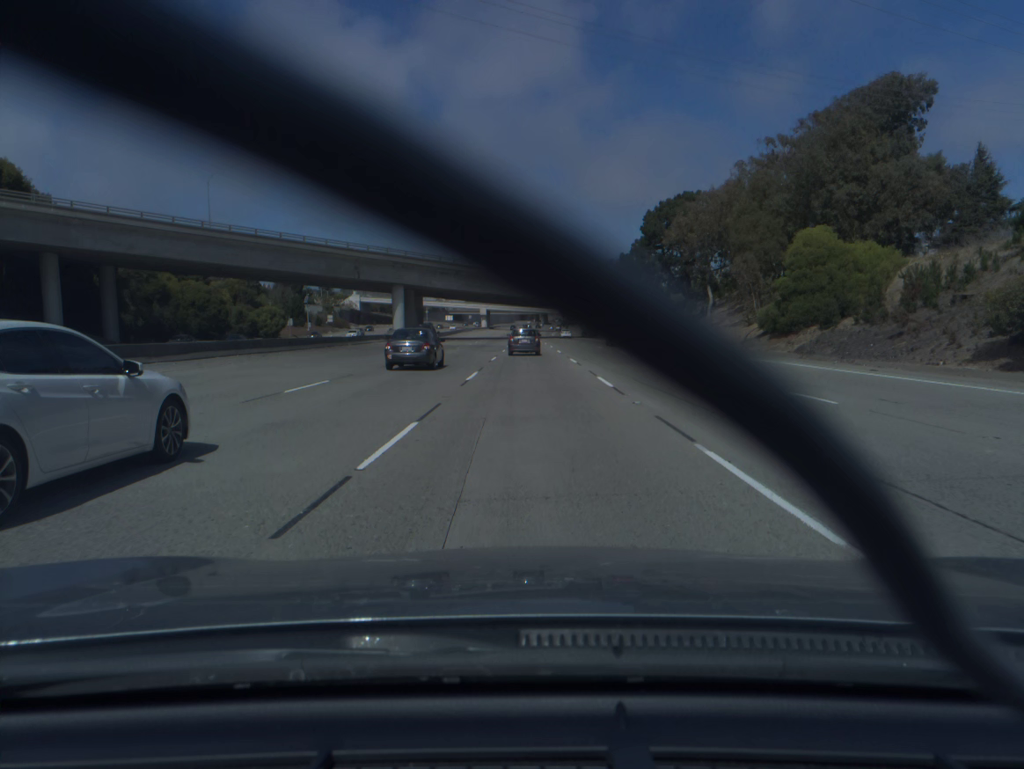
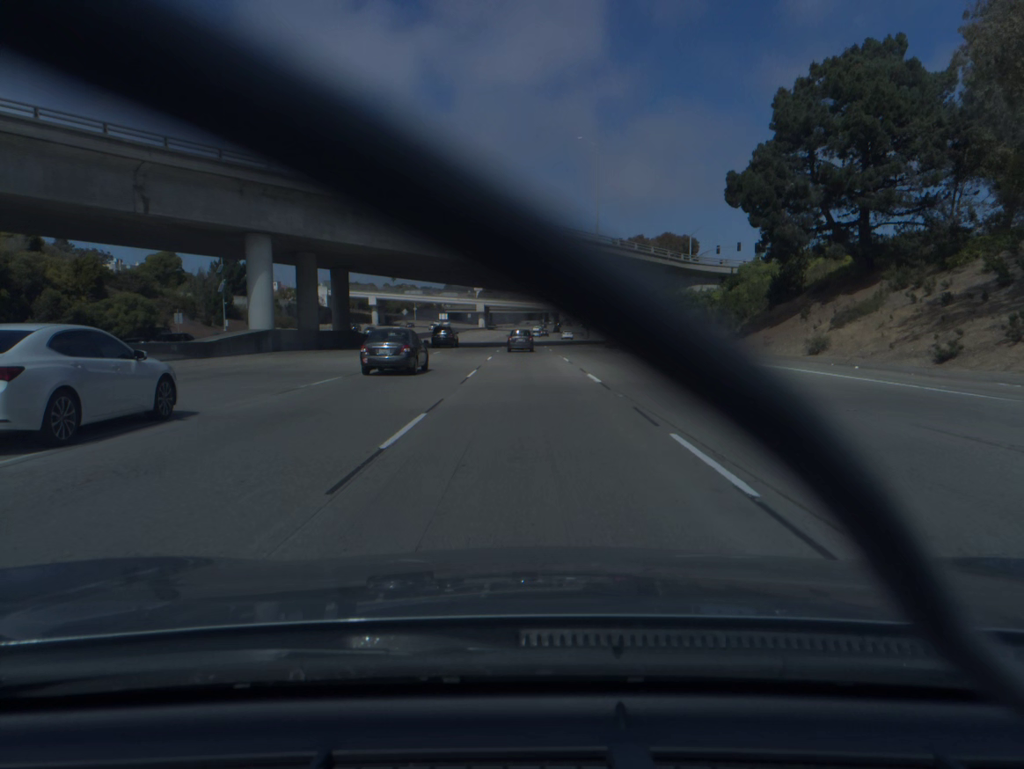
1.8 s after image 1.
(-0.2, +55.2) m; -1°
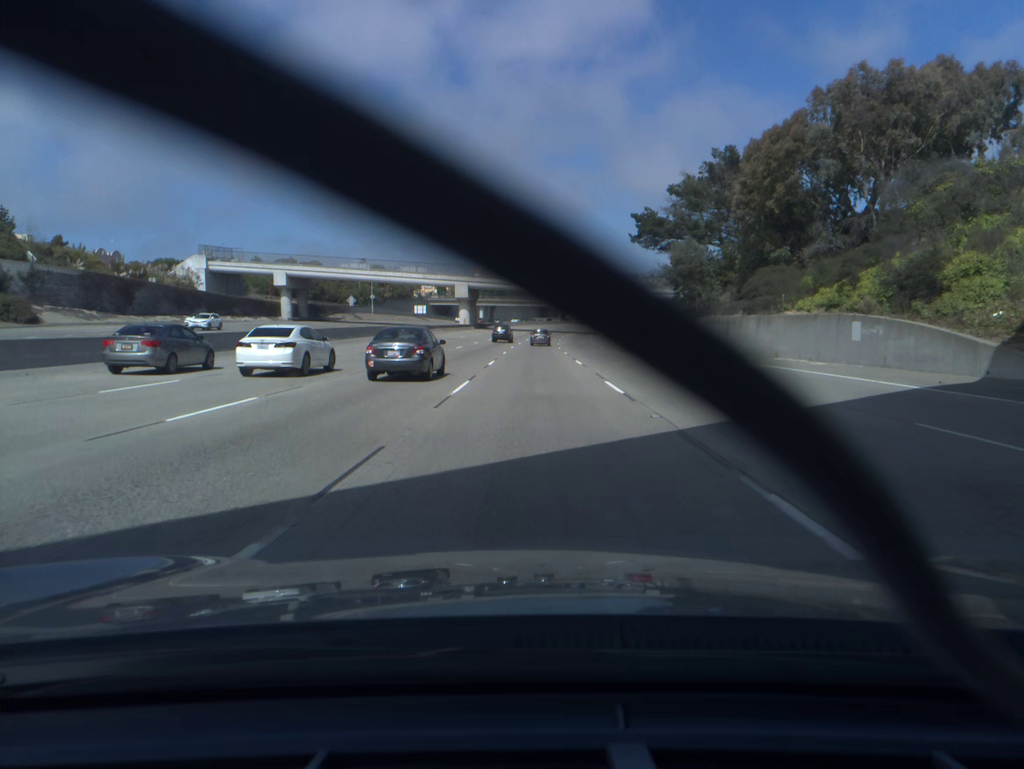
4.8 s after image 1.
(-1.1, +92.1) m; -1°
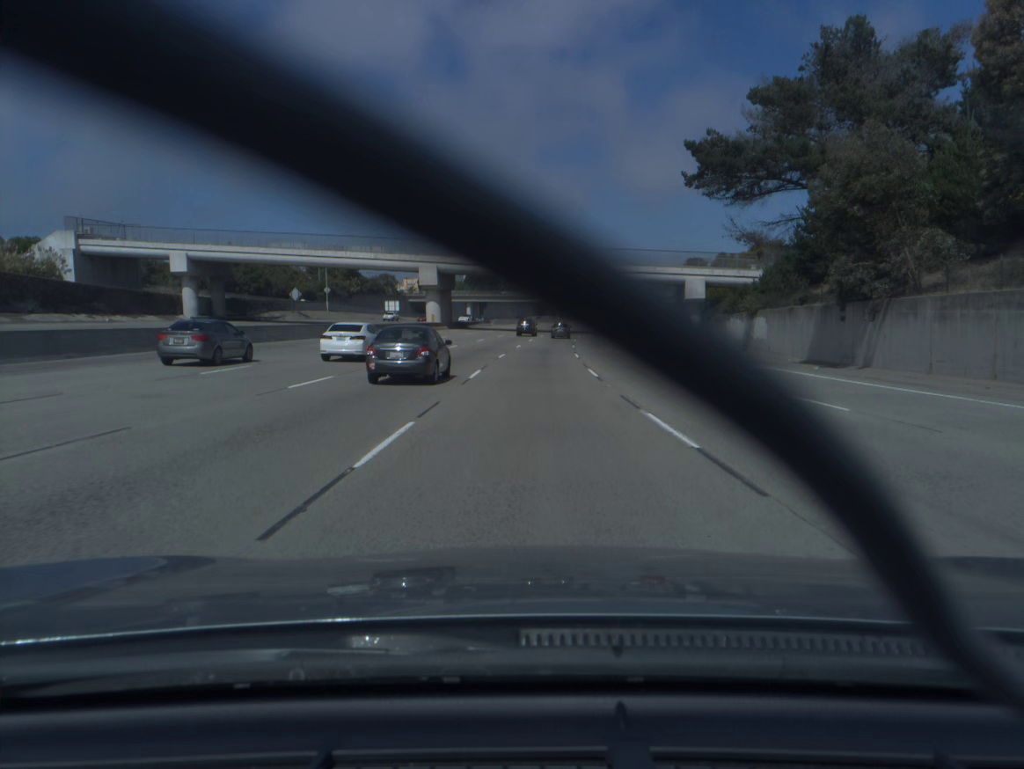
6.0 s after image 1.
(+0.1, +37.2) m; 0°
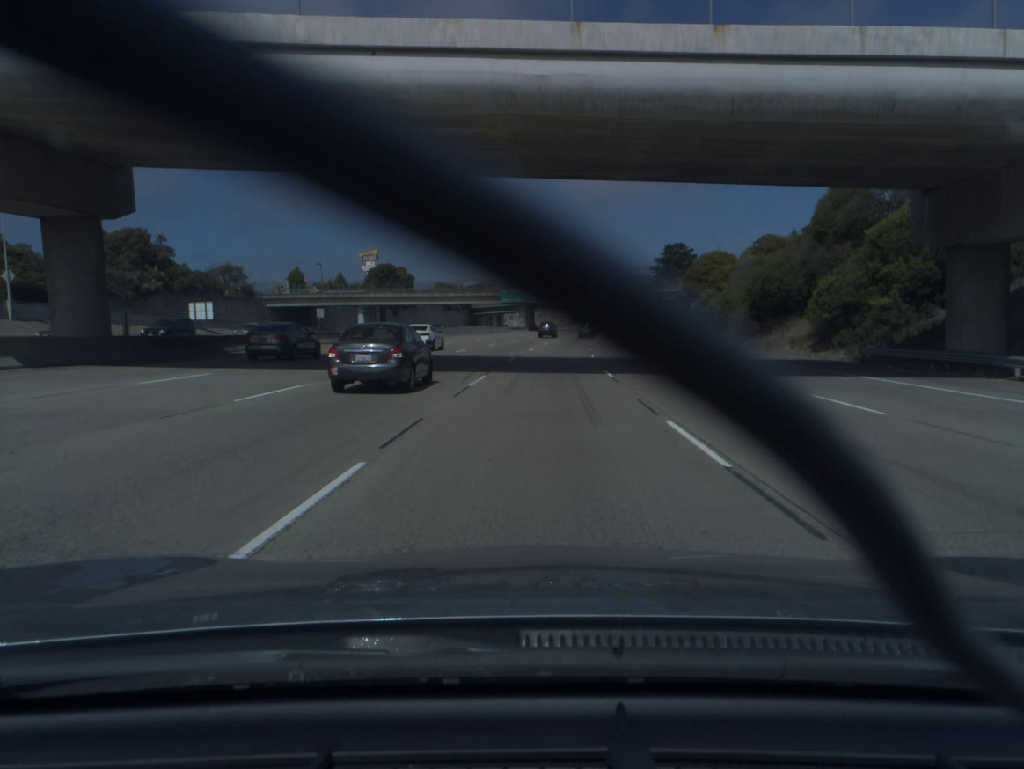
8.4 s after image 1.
(+2.1, +74.4) m; +4°
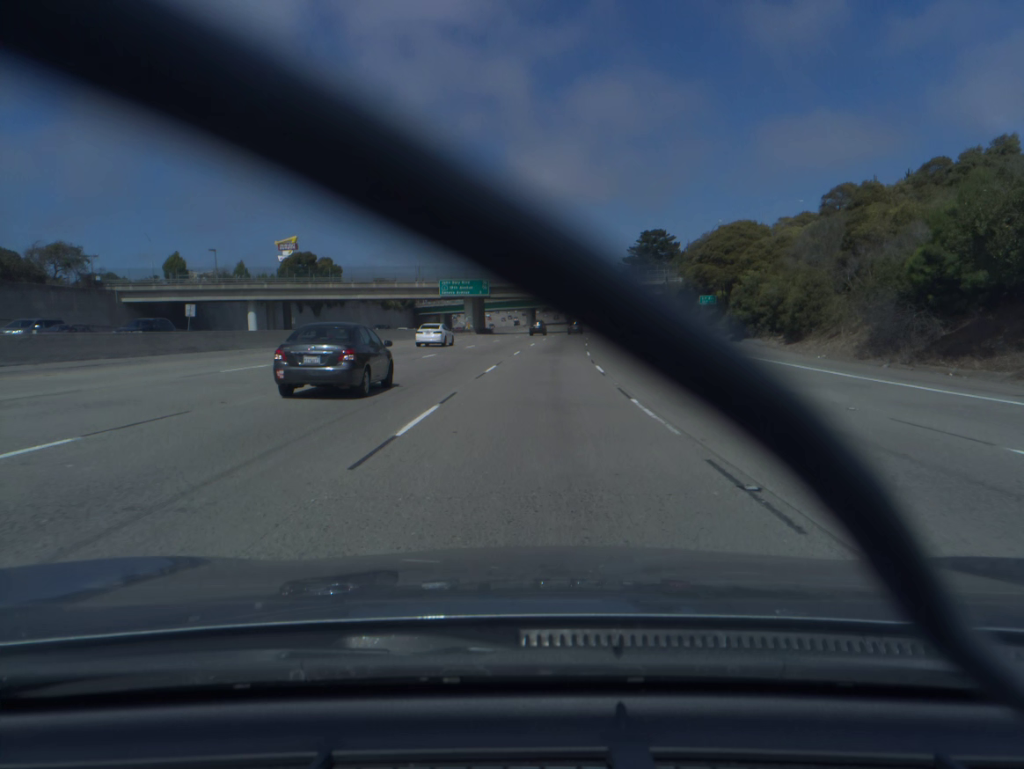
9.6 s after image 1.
(+1.1, +36.8) m; +3°
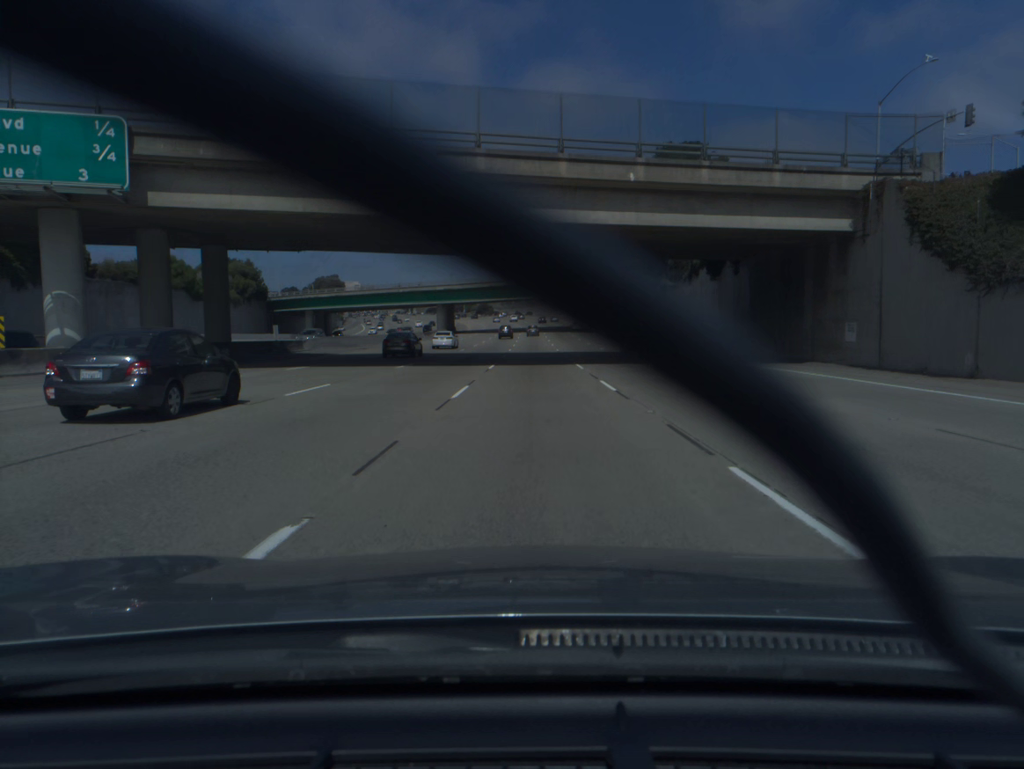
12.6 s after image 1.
(+4.6, +92.0) m; +4°
